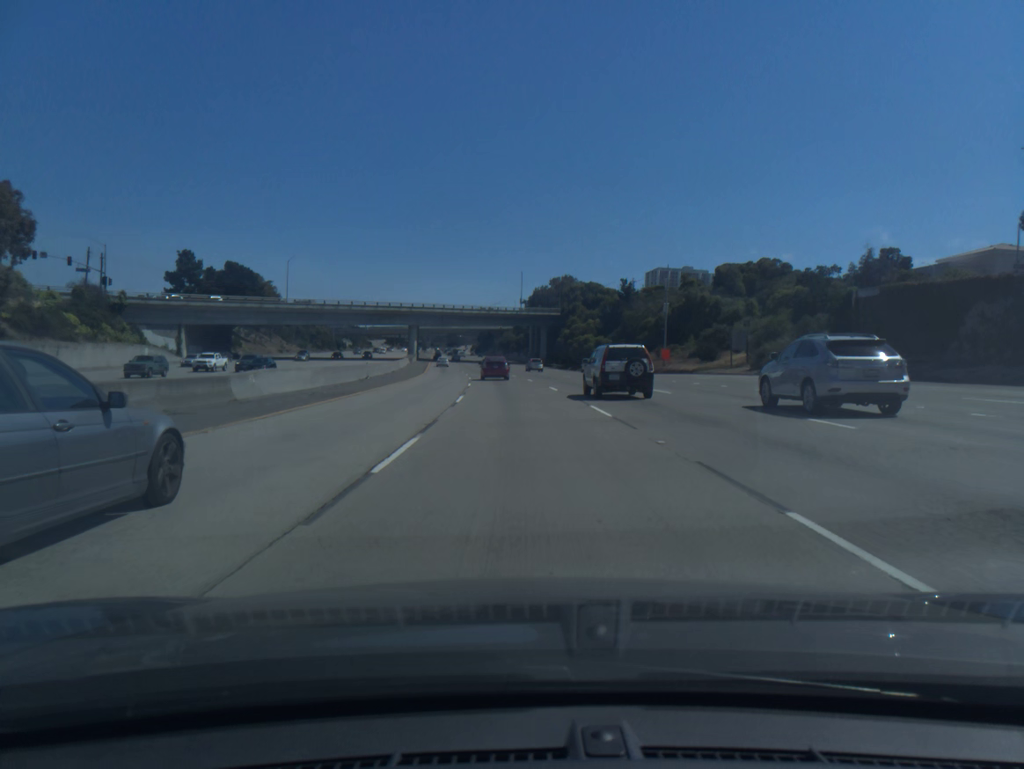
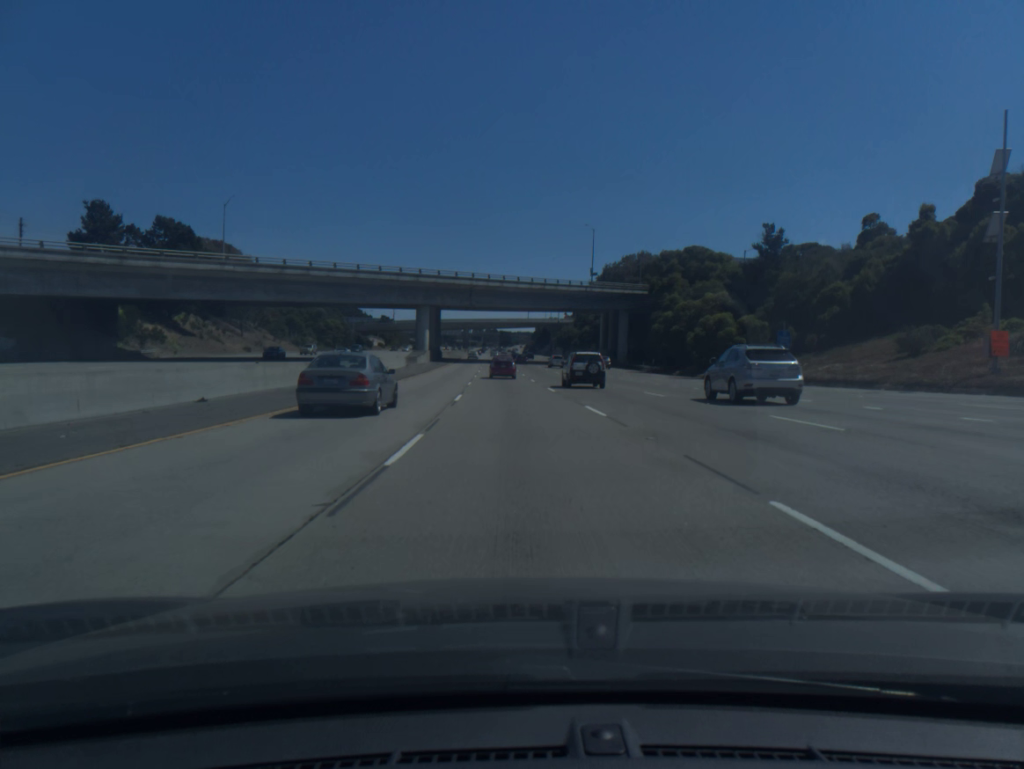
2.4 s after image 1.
(-2.0, +57.5) m; -4°
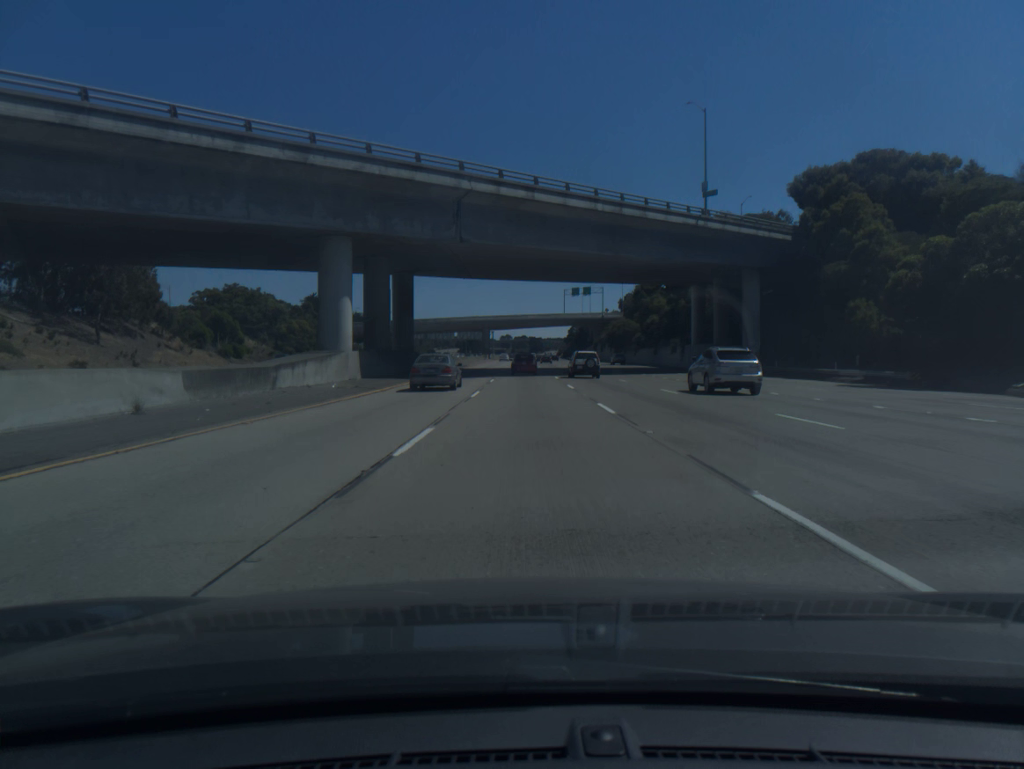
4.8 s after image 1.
(-1.5, +57.7) m; -2°
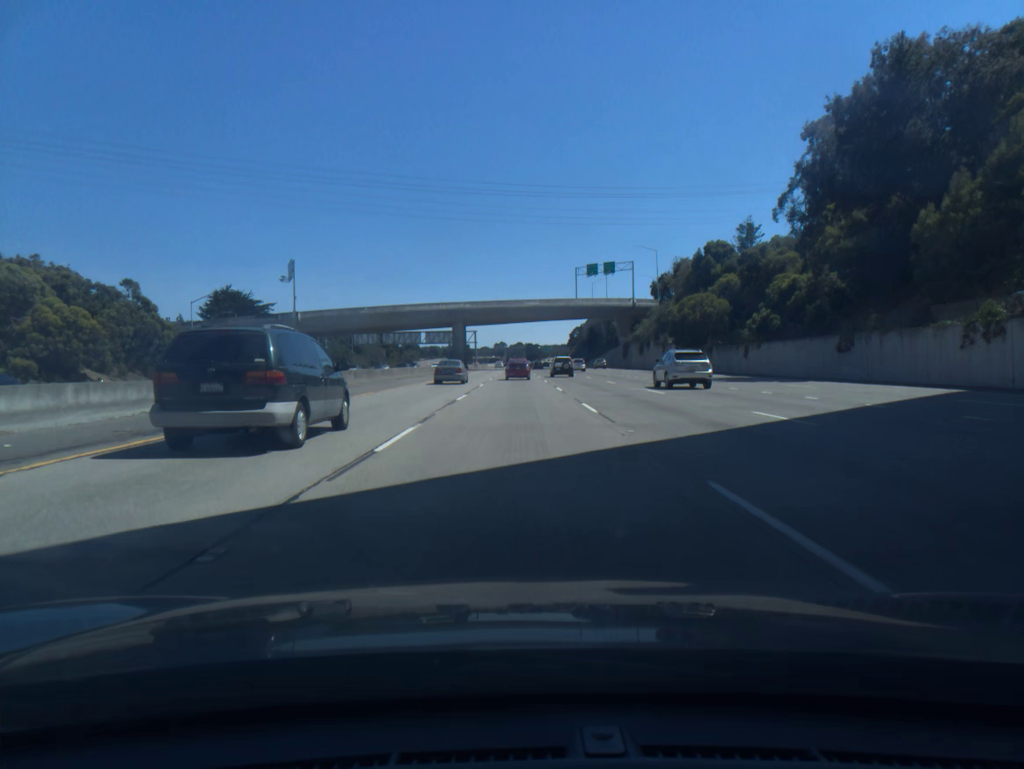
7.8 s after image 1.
(+0.4, +72.7) m; 0°
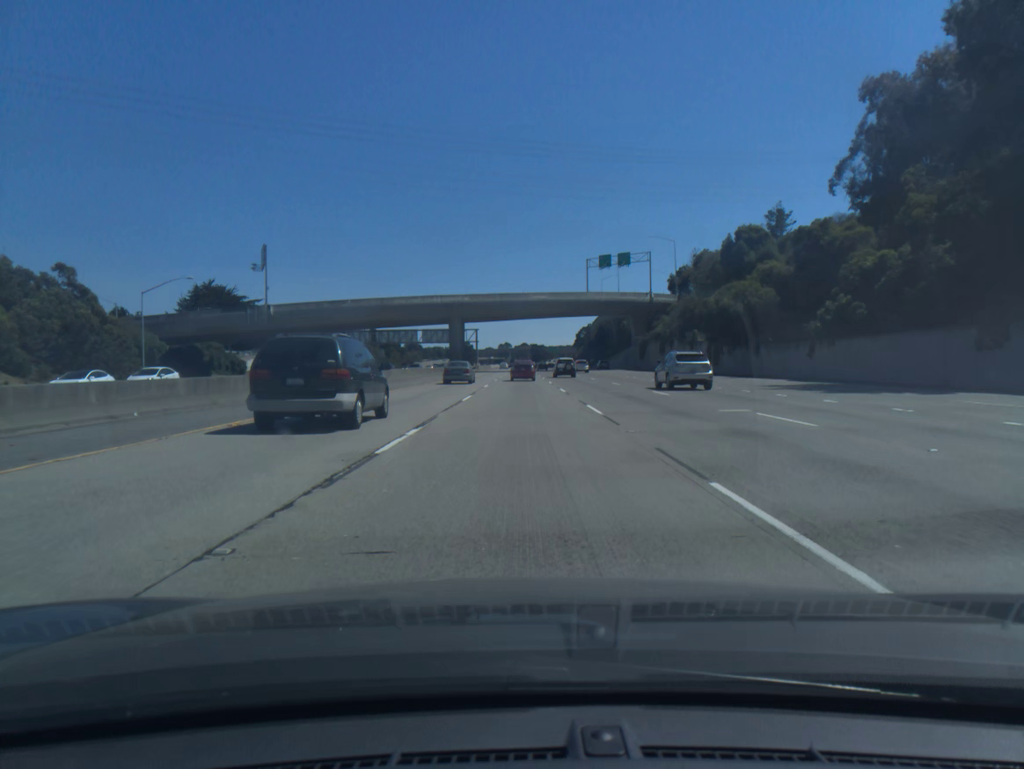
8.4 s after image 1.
(0.0, +14.7) m; 0°
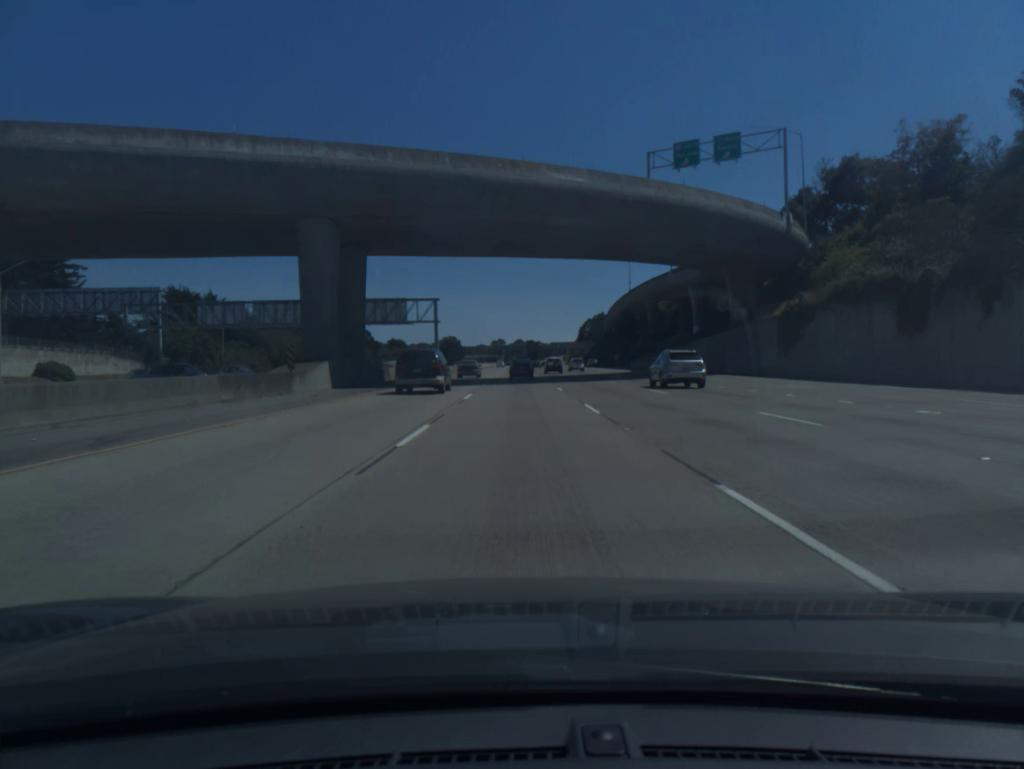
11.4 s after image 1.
(+0.3, +73.2) m; +1°
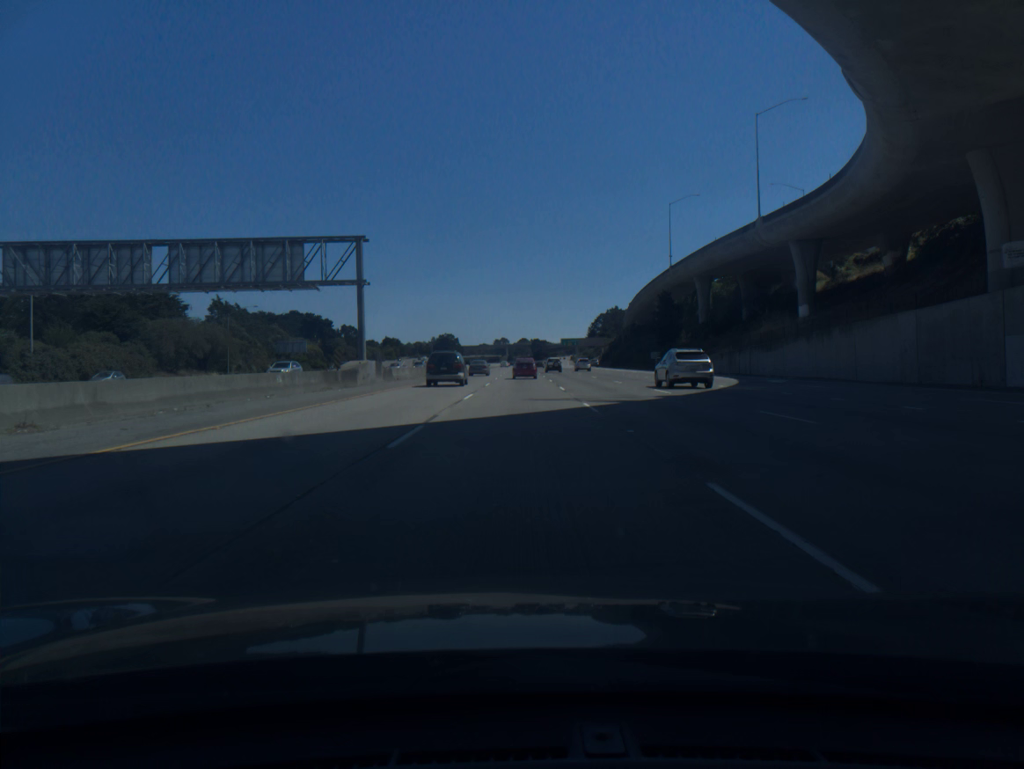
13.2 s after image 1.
(0.0, +44.1) m; 0°
